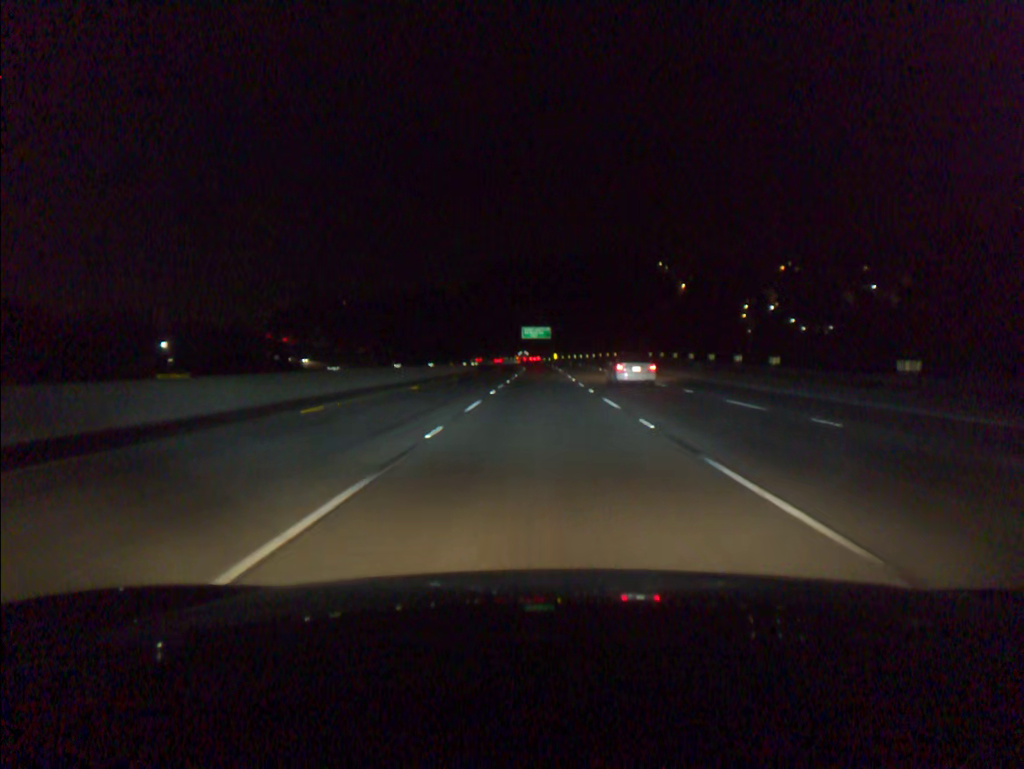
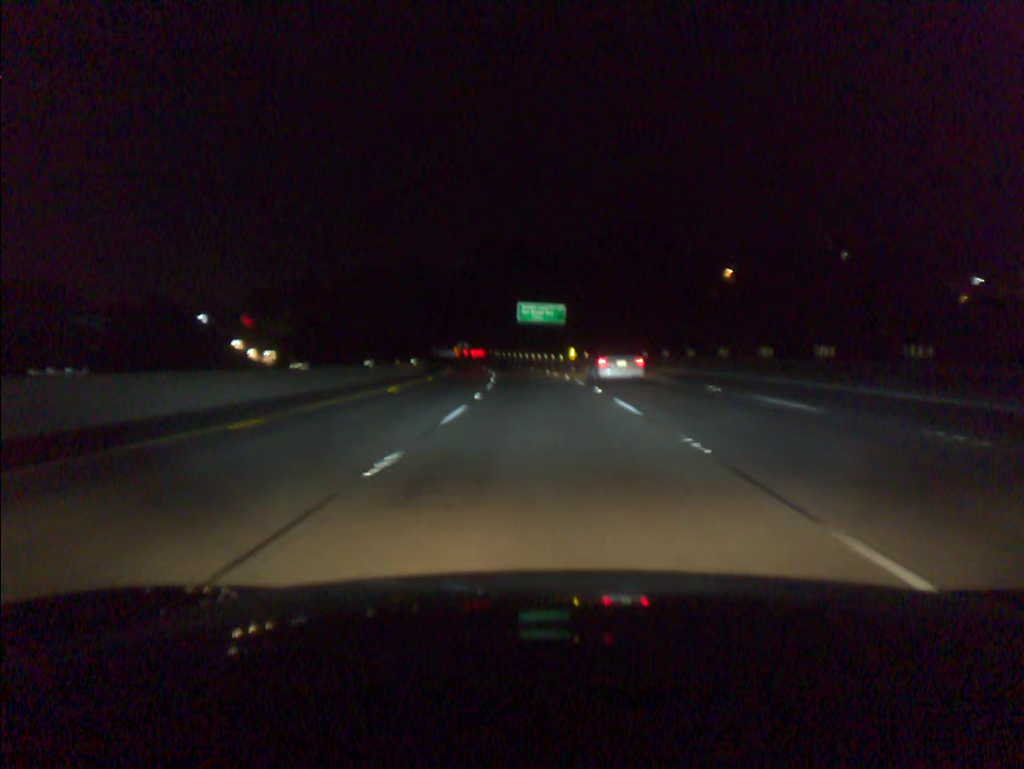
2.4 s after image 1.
(-0.1, +77.1) m; 0°
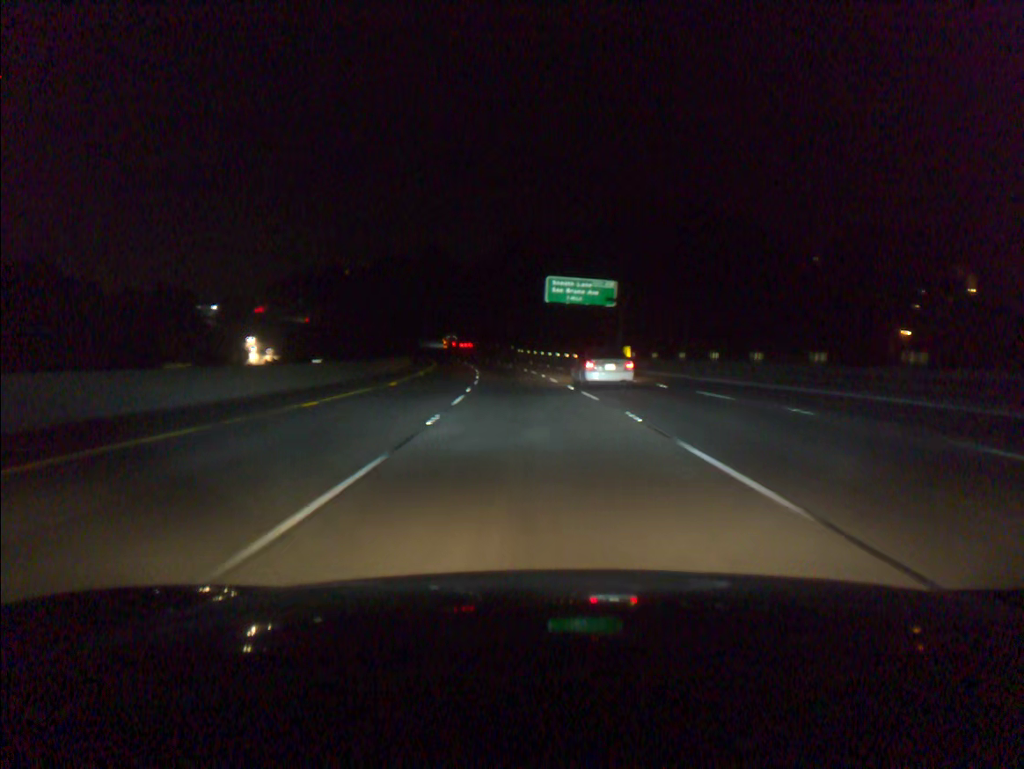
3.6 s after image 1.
(-0.6, +38.5) m; -2°
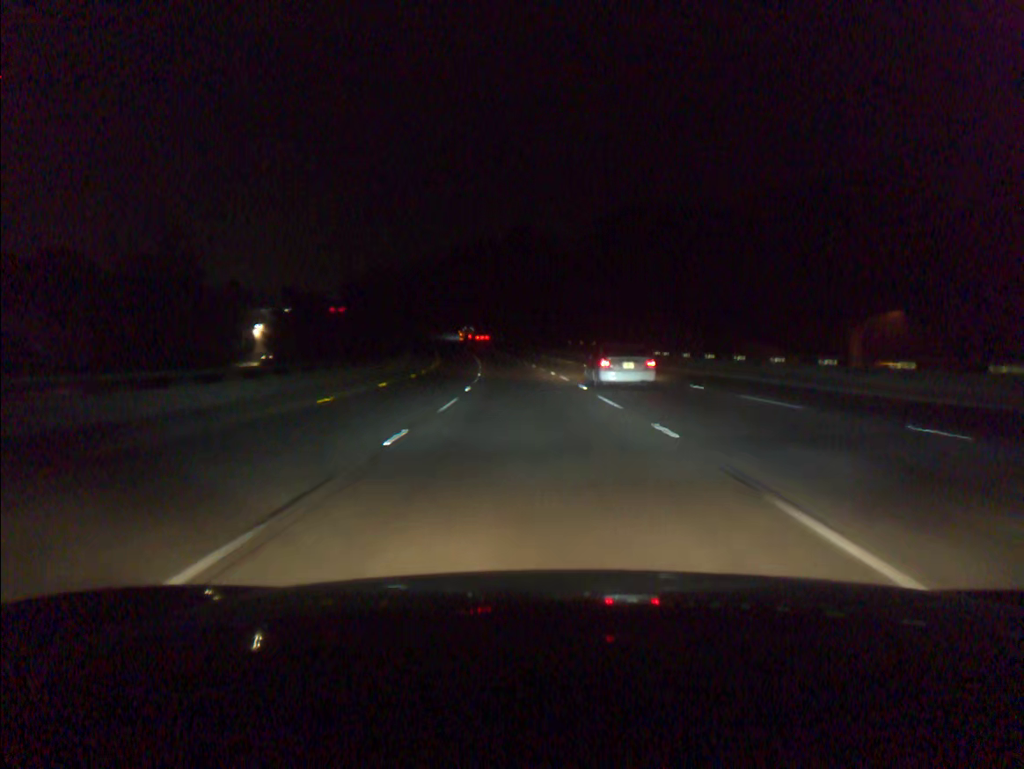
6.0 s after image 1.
(-5.0, +76.7) m; -7°
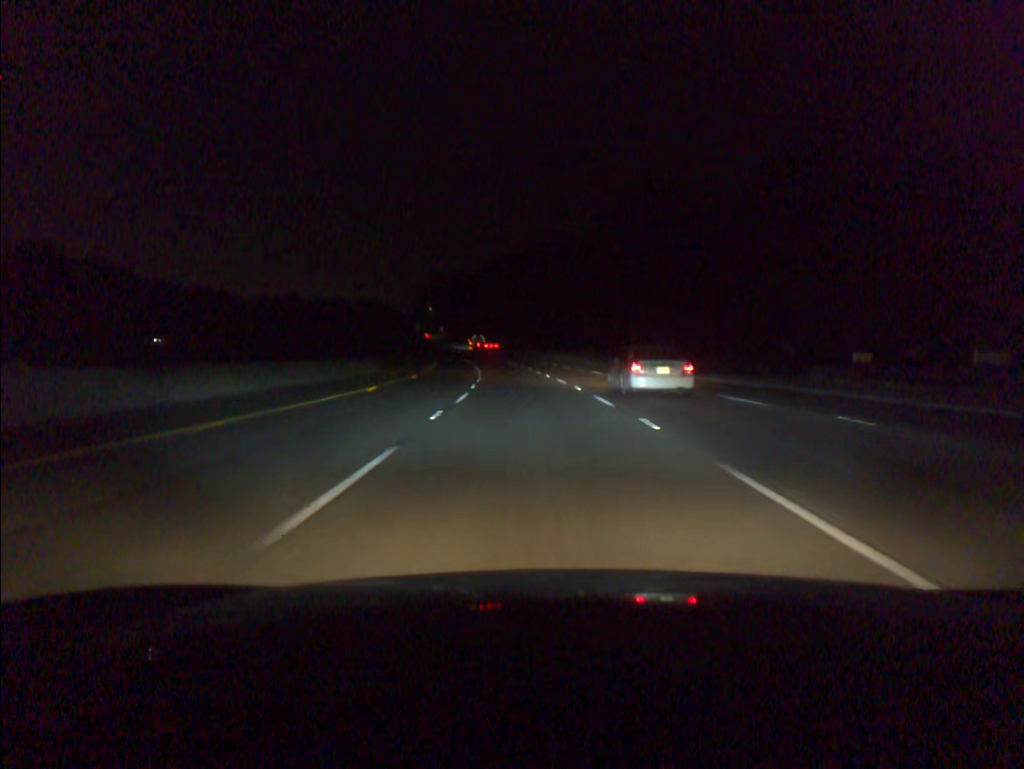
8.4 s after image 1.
(-4.6, +76.6) m; -7°
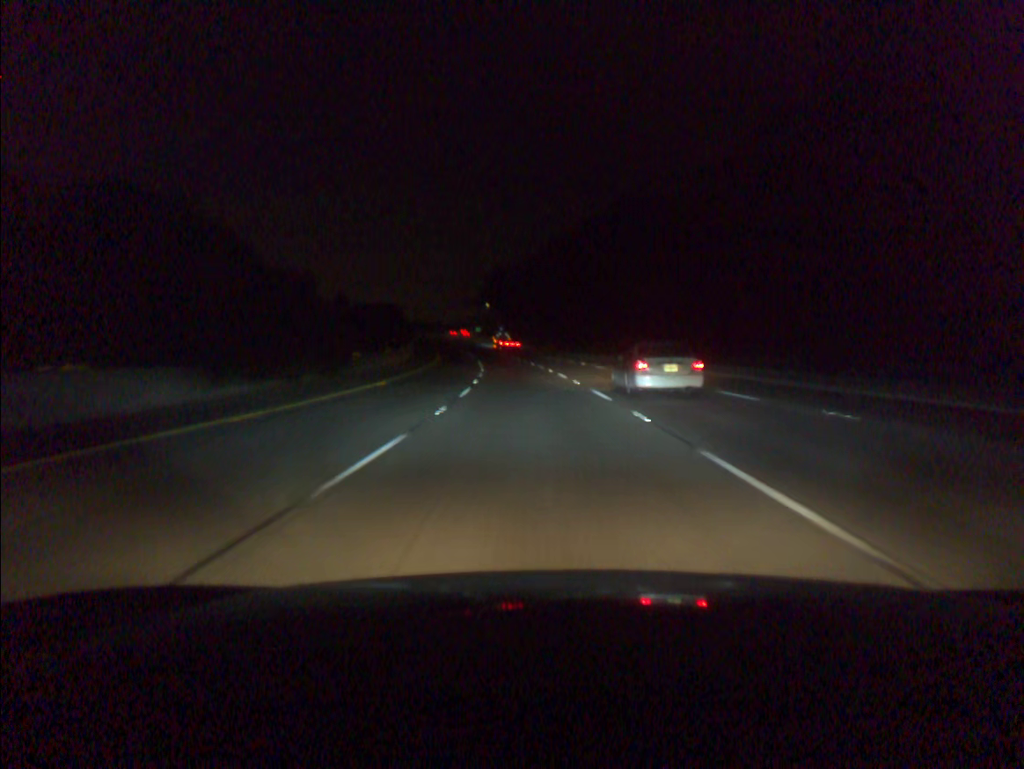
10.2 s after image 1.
(-2.6, +57.0) m; -5°
